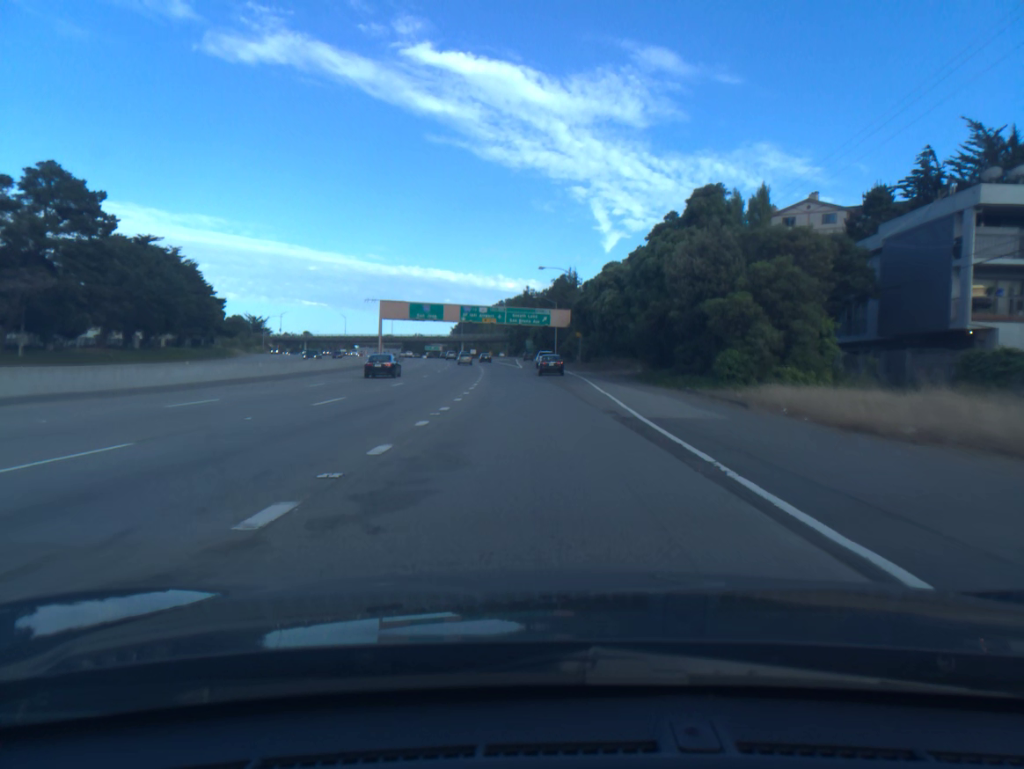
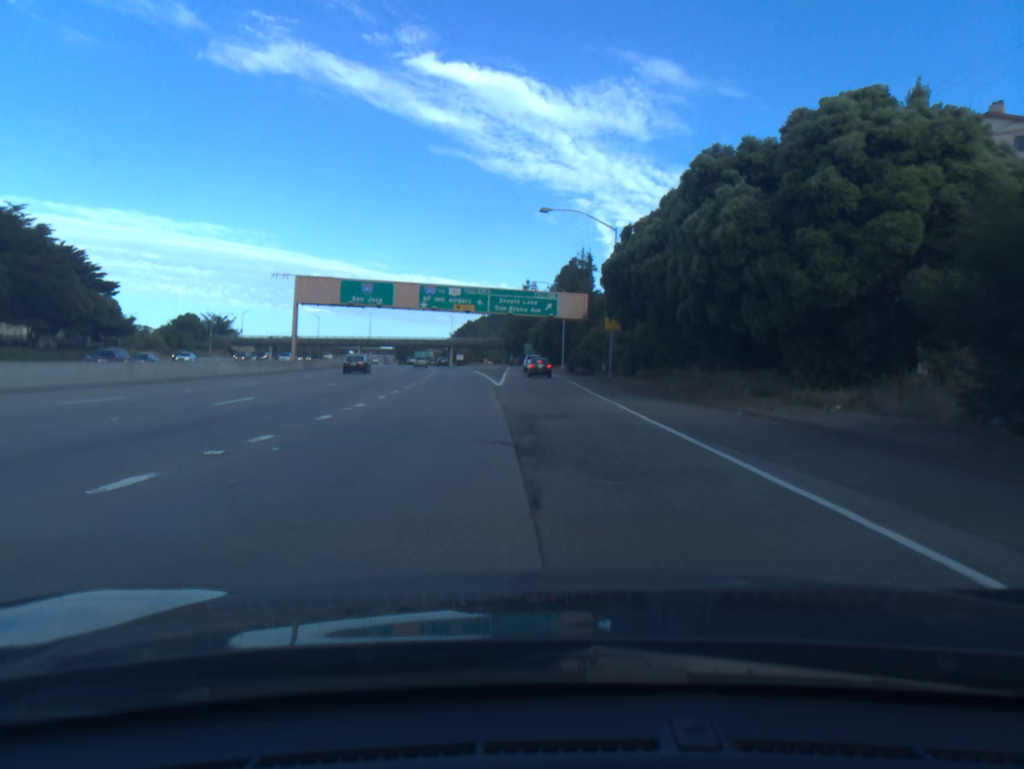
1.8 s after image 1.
(+0.1, +43.6) m; 0°
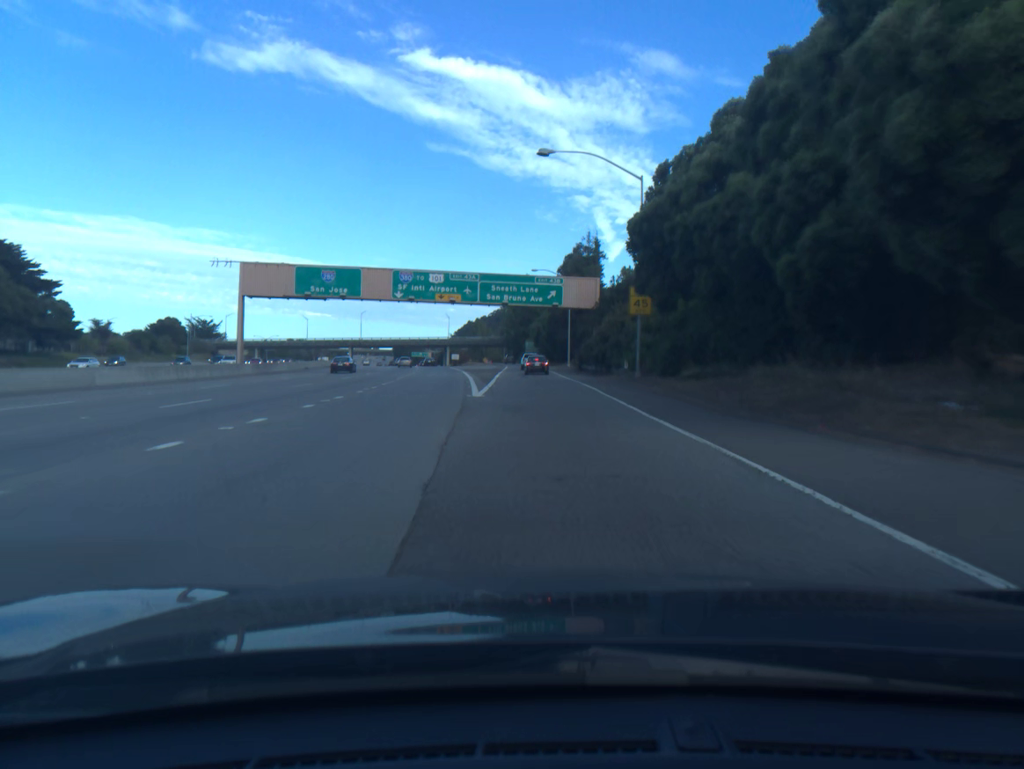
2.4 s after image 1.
(0.0, +14.7) m; 0°
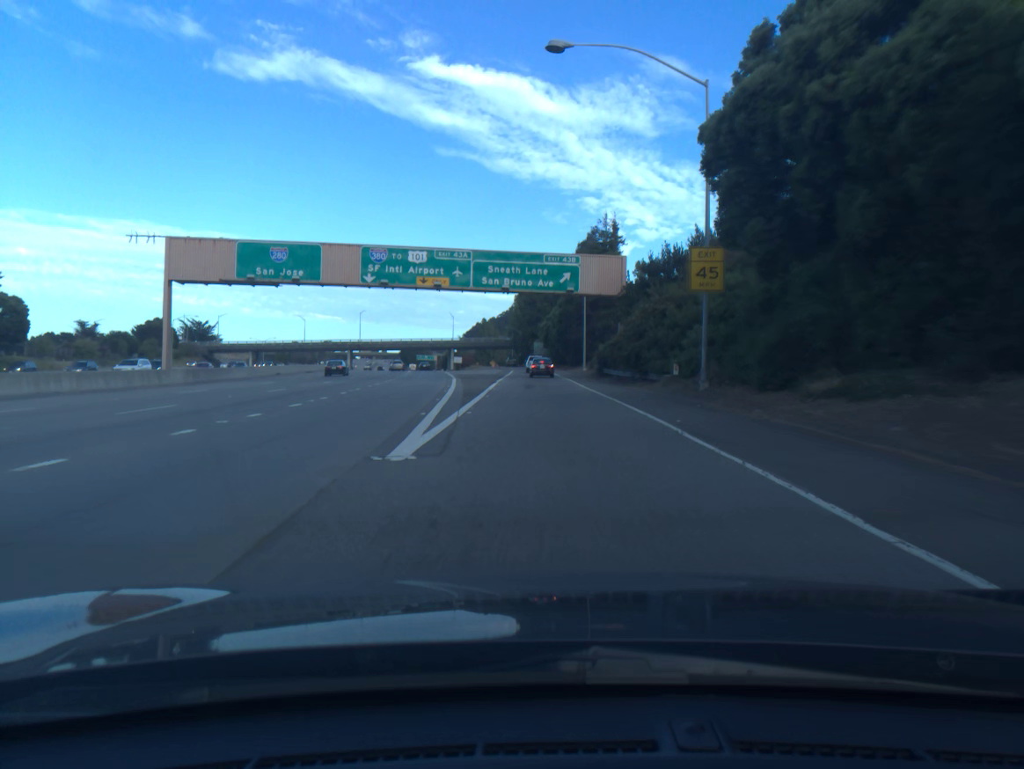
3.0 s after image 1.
(-0.1, +14.8) m; -1°
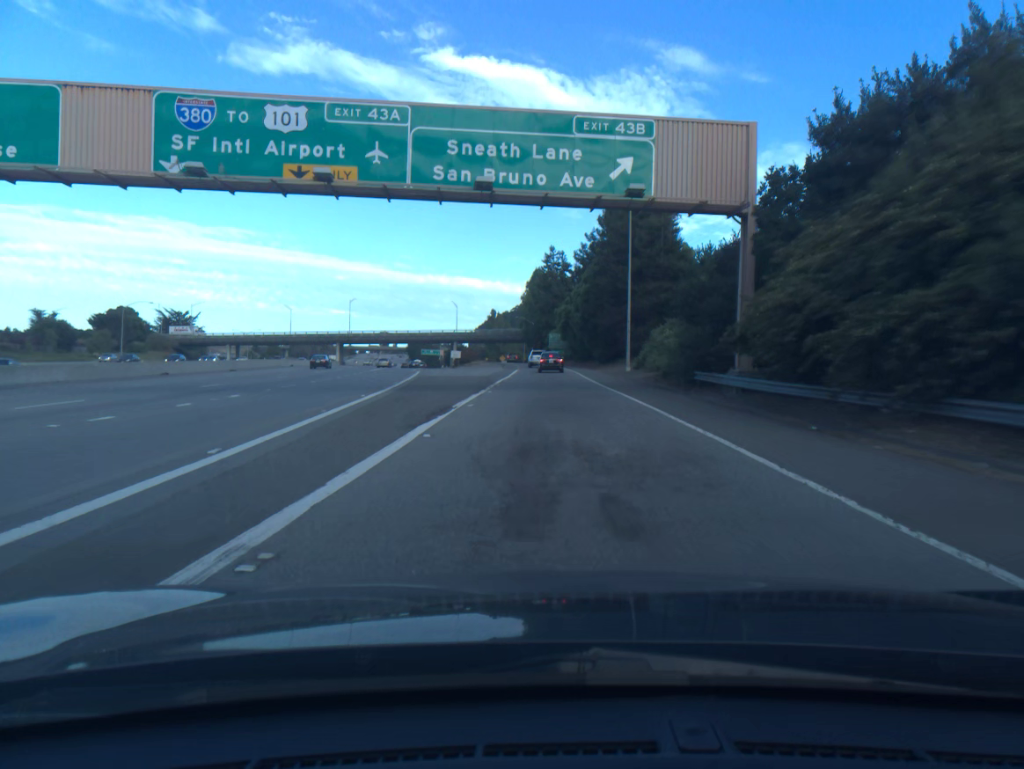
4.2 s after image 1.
(-0.3, +29.6) m; -1°
